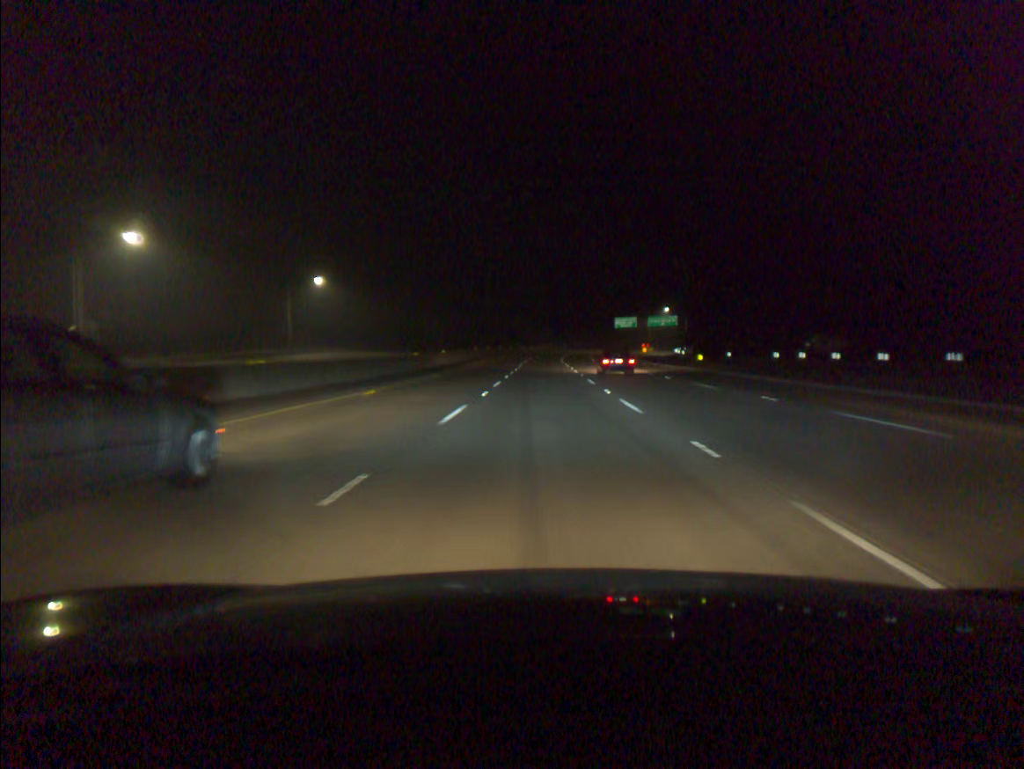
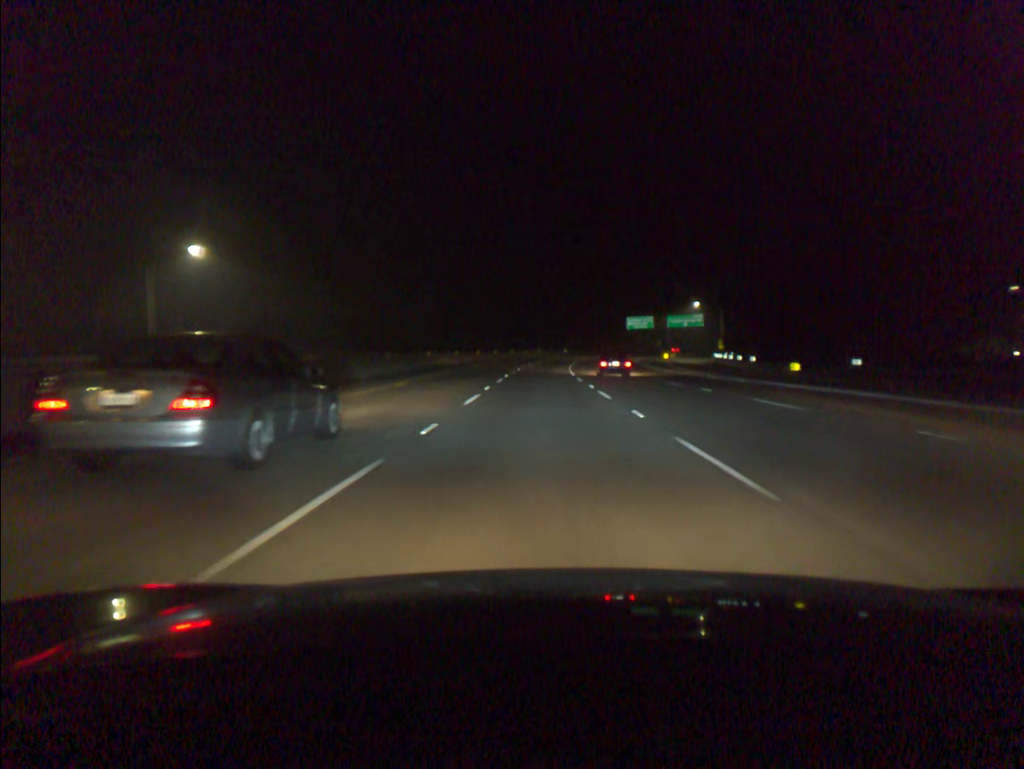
(+0.1, +37.5) m; 0°
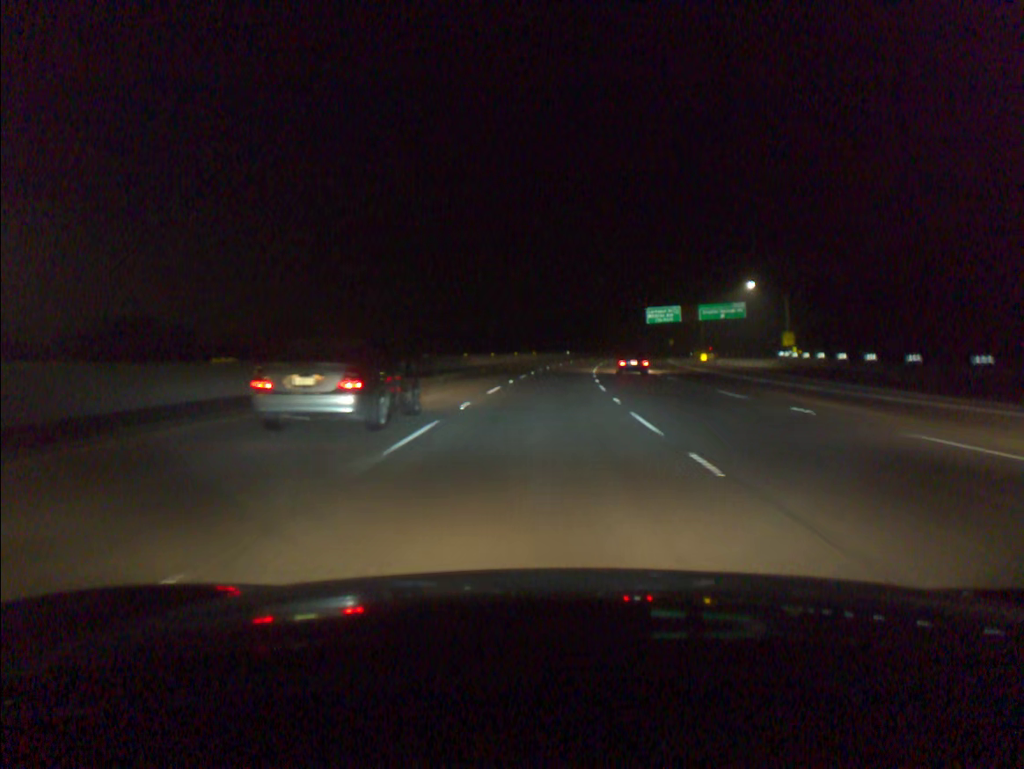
(+0.1, +37.5) m; 0°
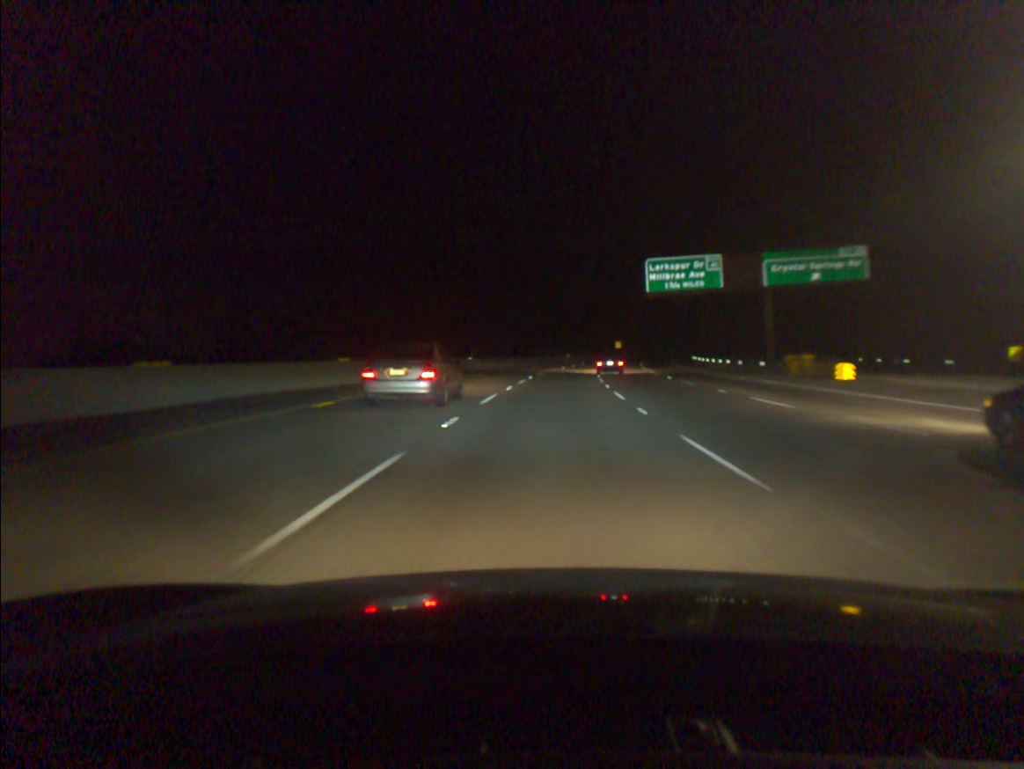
(+3.3, +75.3) m; +6°
